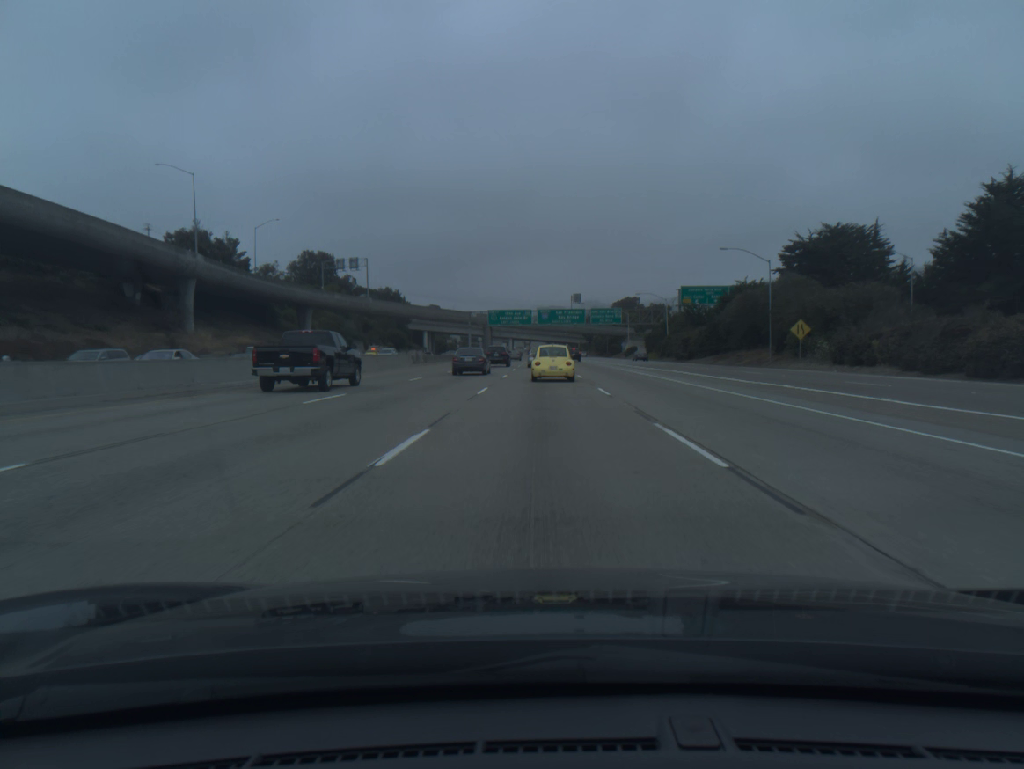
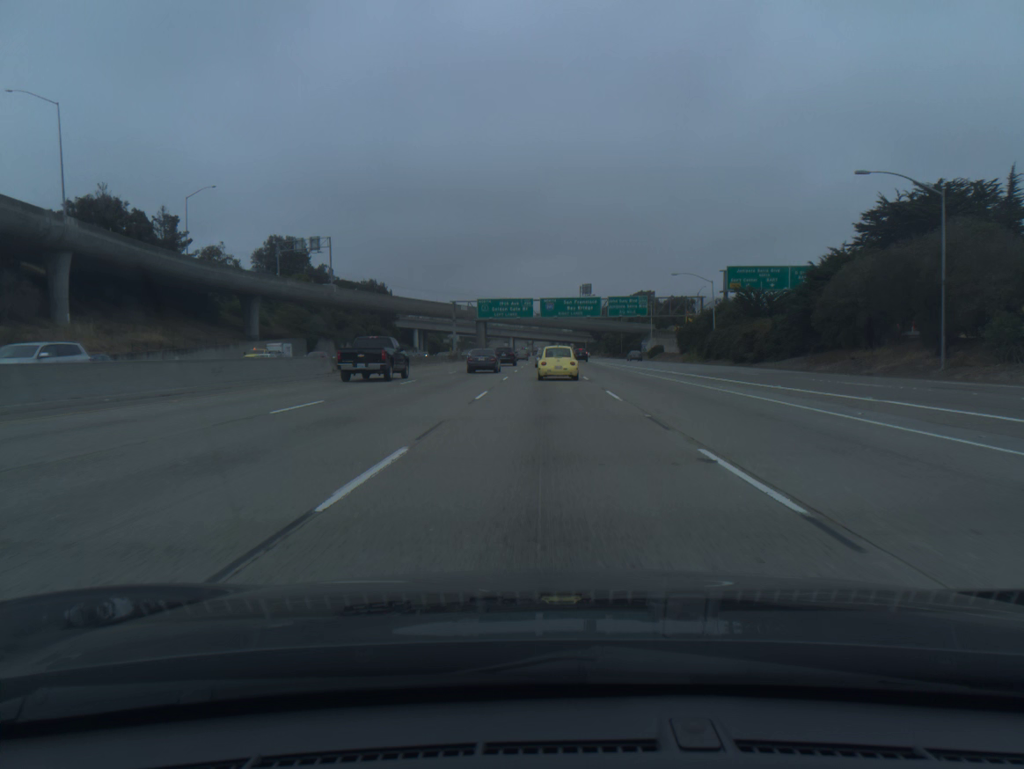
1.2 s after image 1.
(-0.1, +30.6) m; 0°
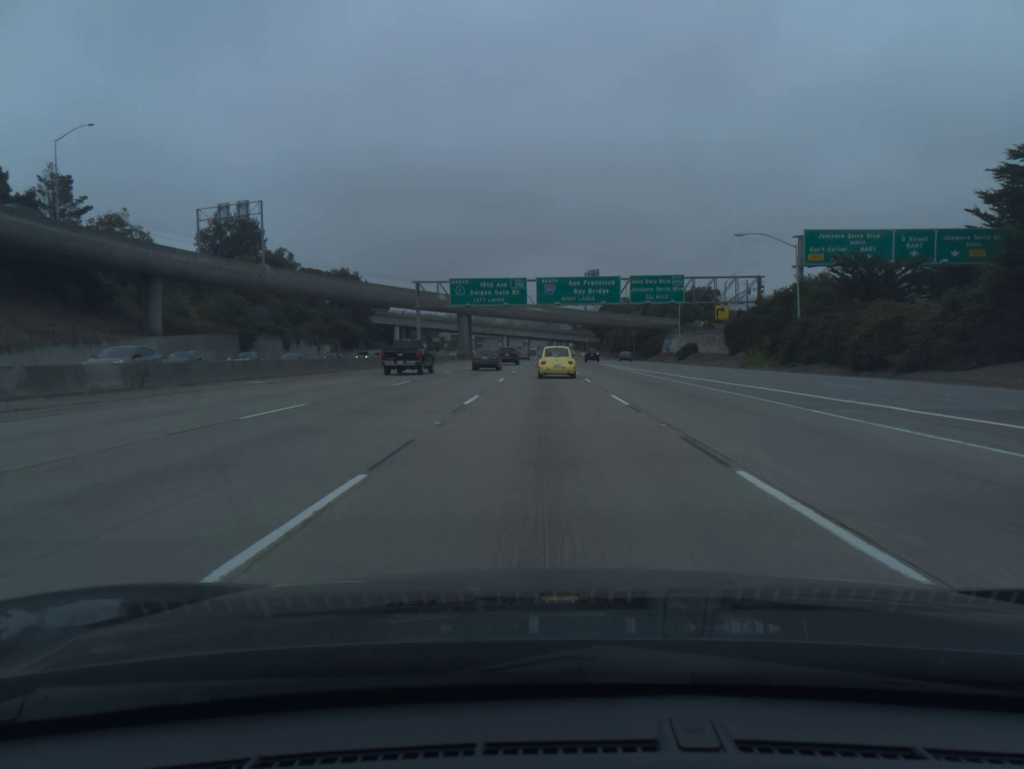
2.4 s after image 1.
(0.0, +30.5) m; 0°
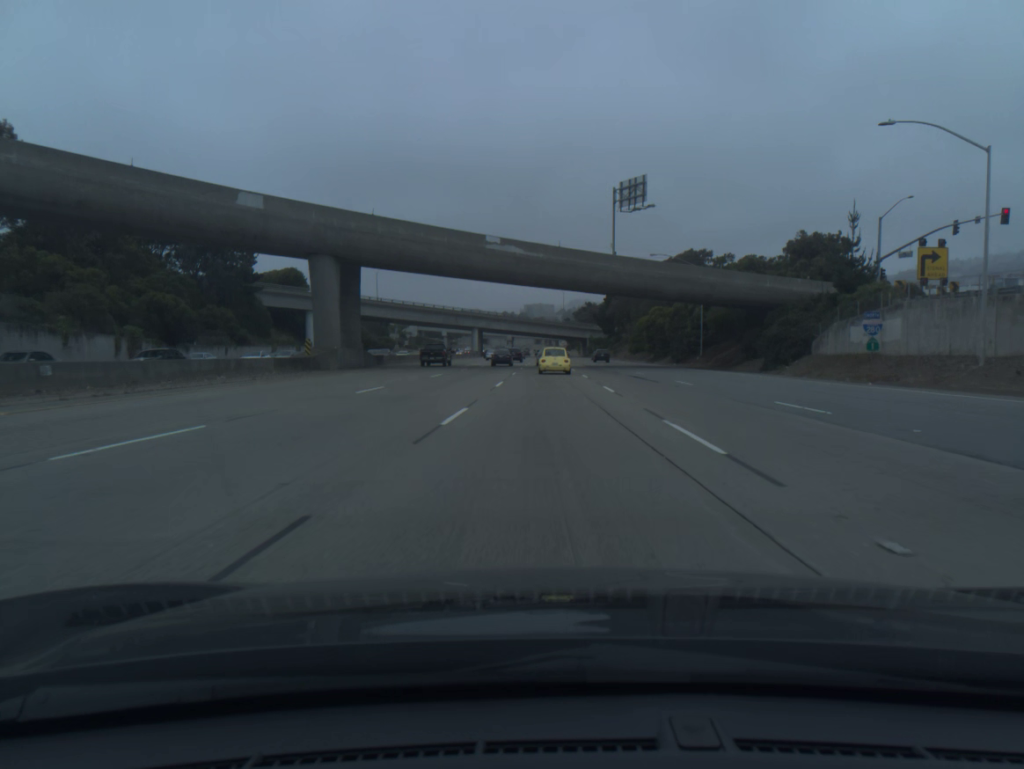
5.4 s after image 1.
(+0.4, +76.5) m; +1°
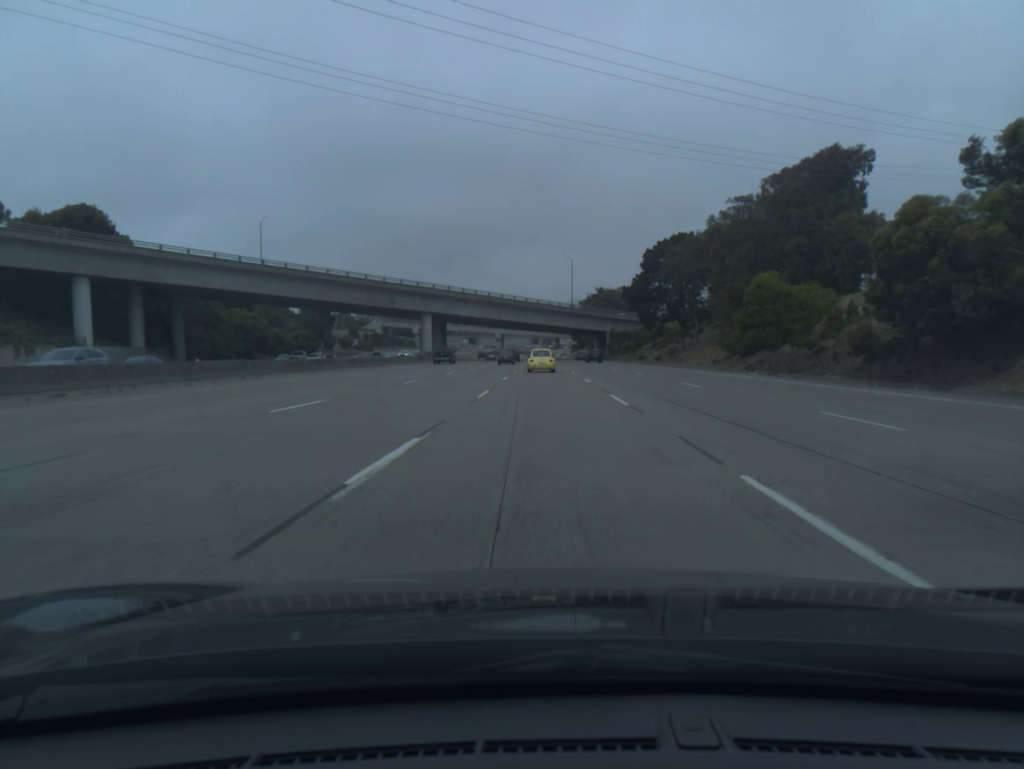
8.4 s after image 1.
(+0.4, +77.6) m; 0°
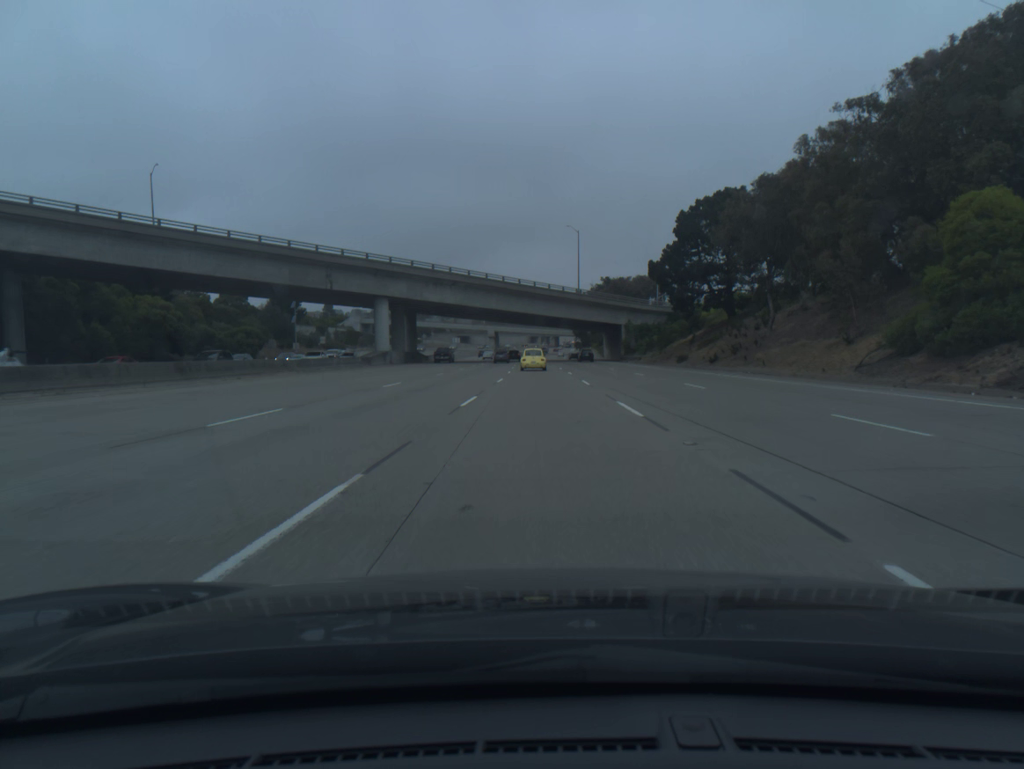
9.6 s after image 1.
(0.0, +31.5) m; 0°
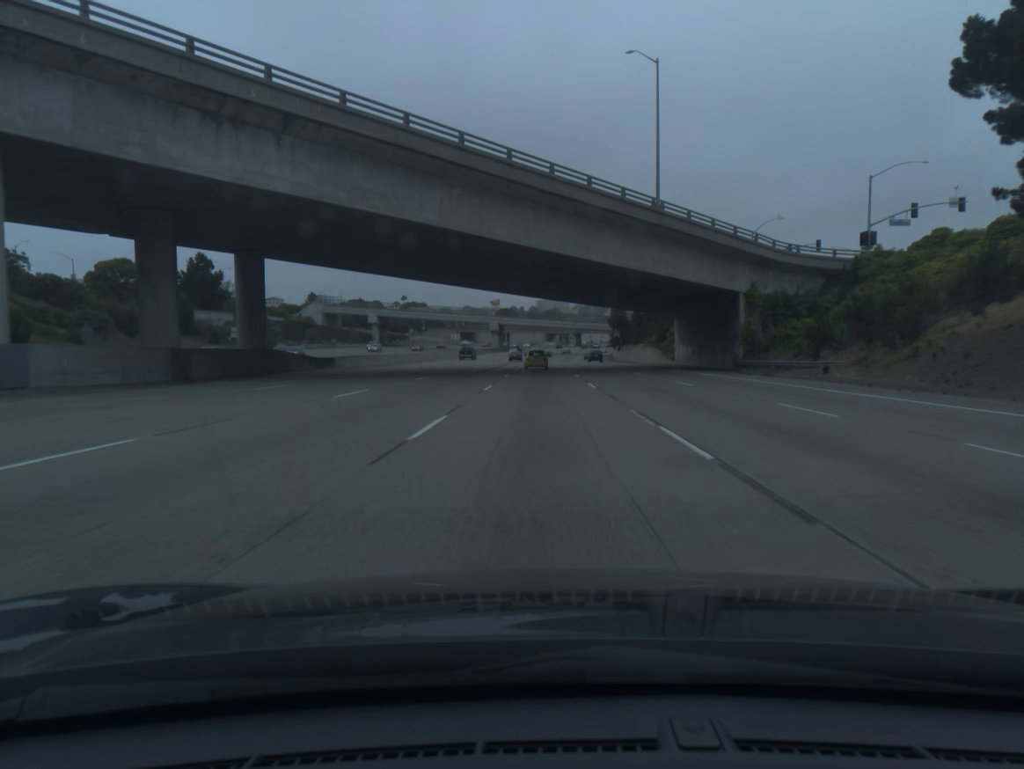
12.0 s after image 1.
(-0.6, +63.6) m; -1°
